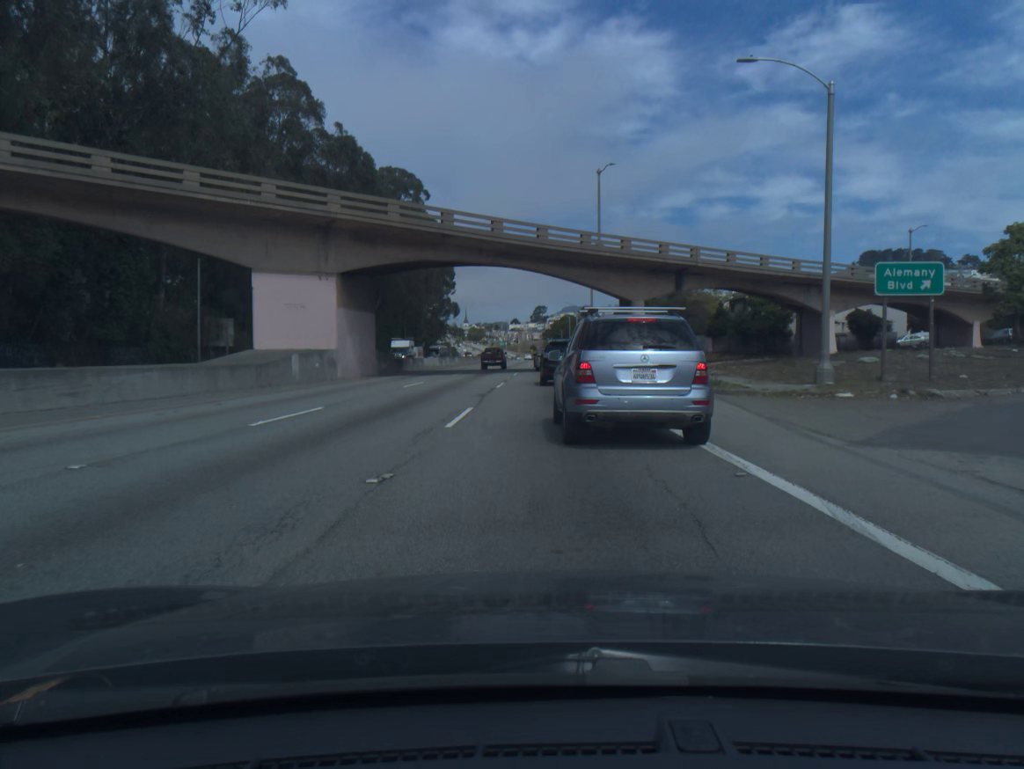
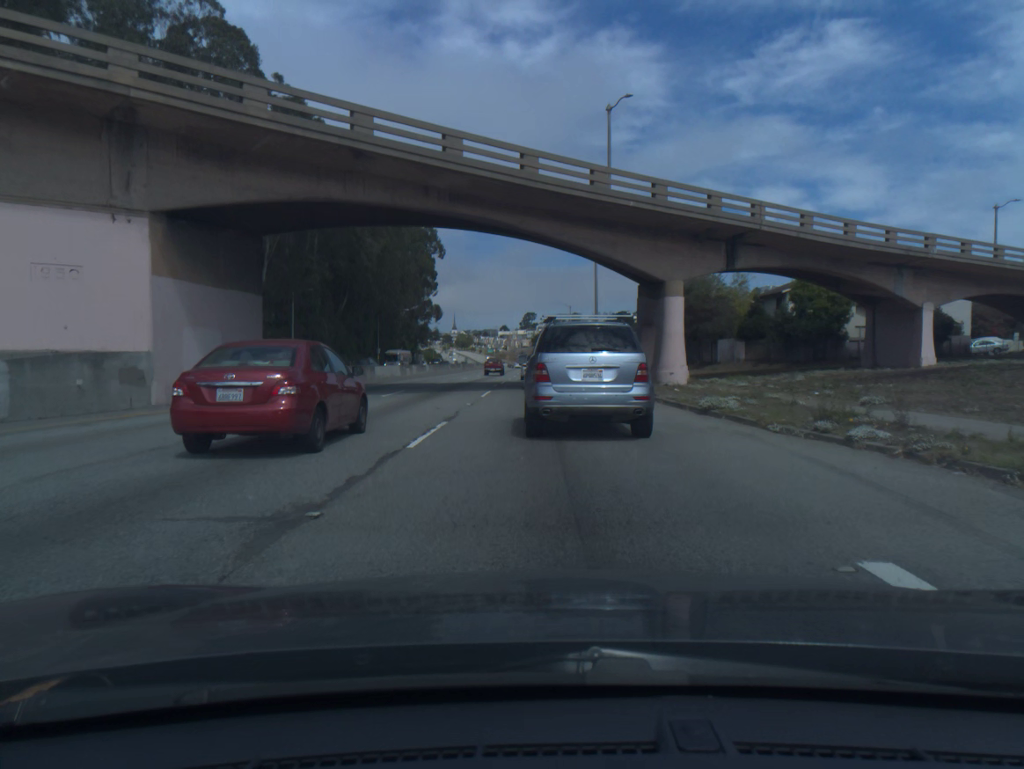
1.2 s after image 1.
(+0.2, +16.6) m; +1°
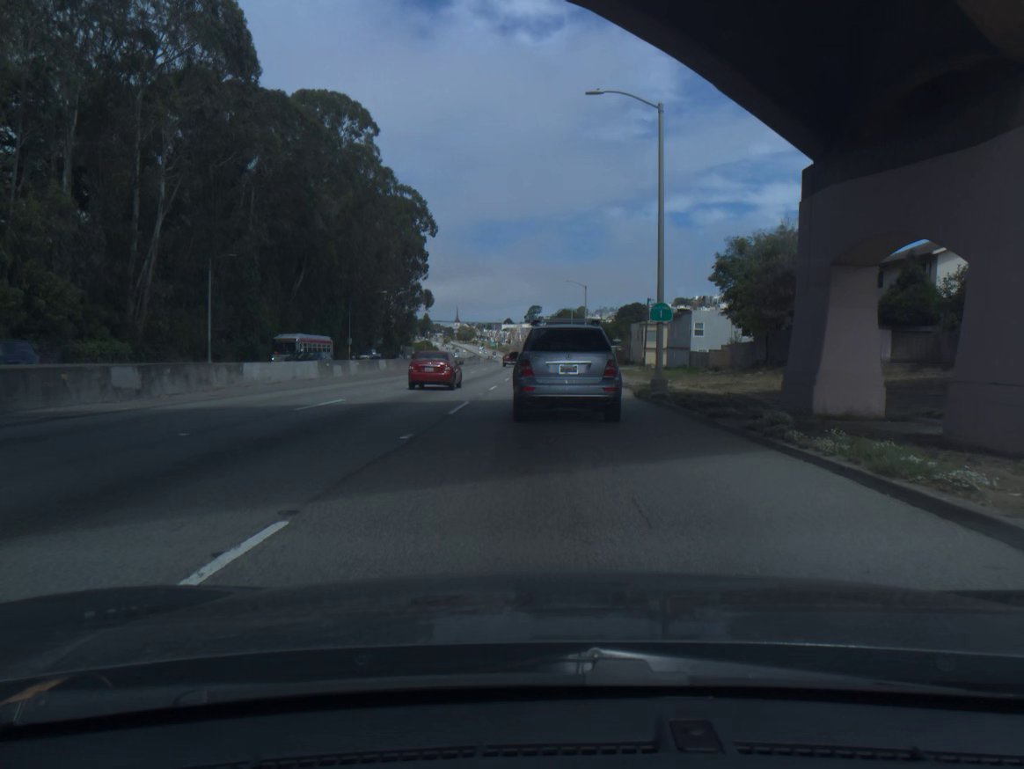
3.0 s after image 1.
(0.0, +24.3) m; 0°
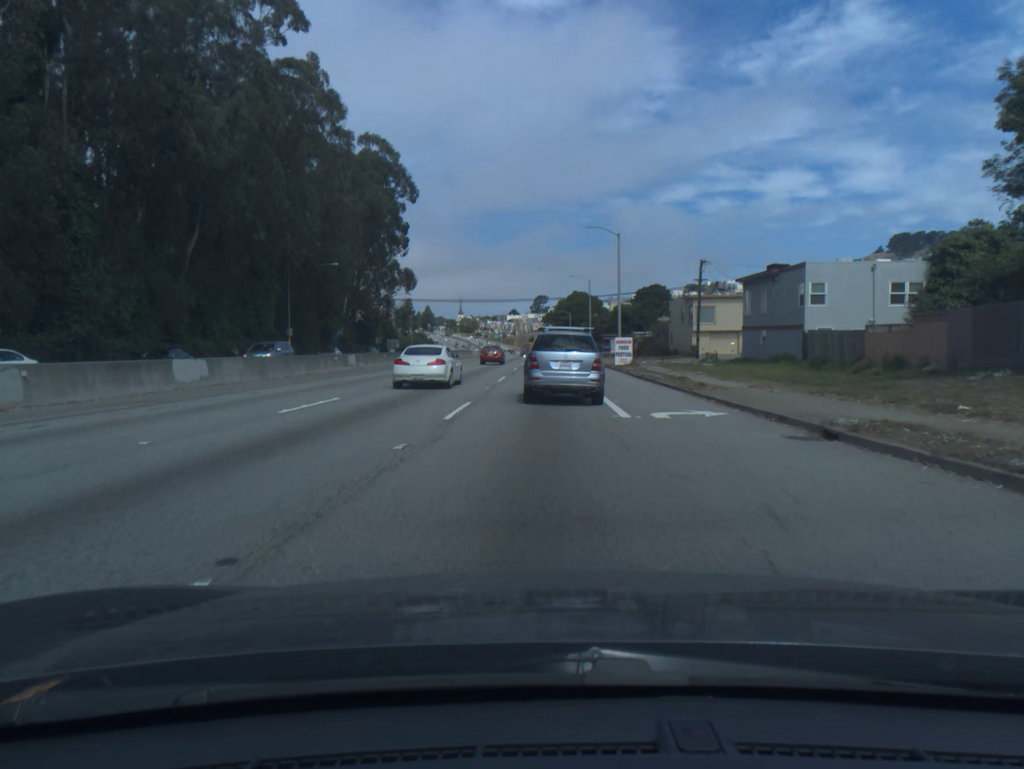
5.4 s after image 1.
(0.0, +31.2) m; 0°
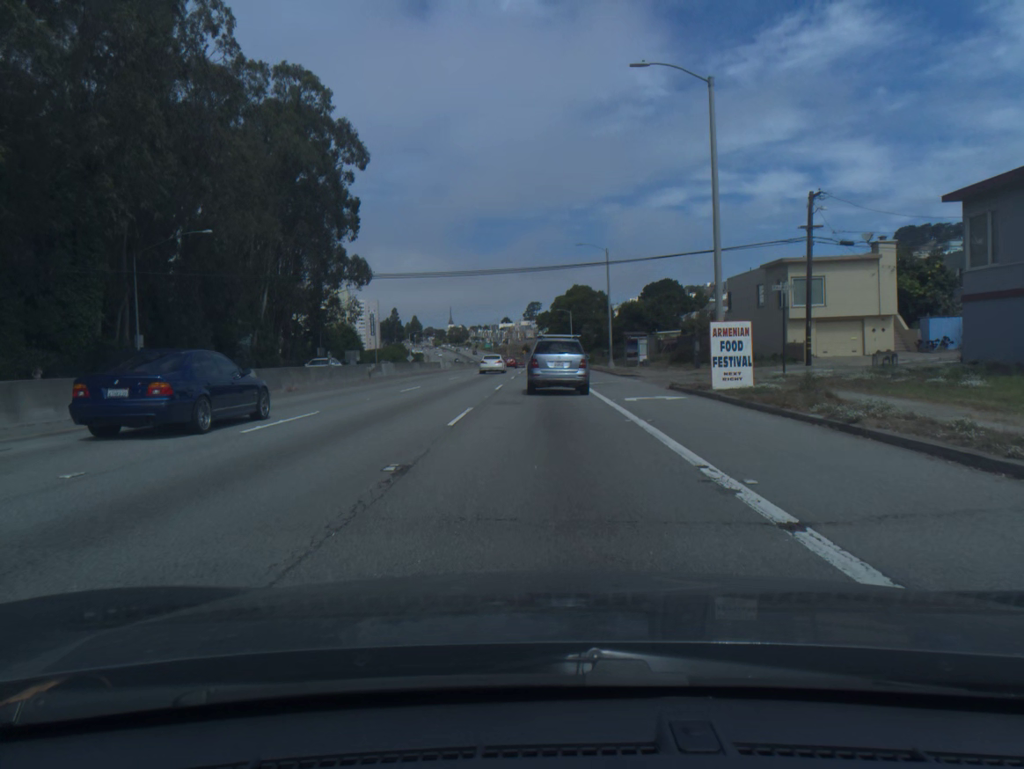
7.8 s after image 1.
(0.0, +31.4) m; +1°
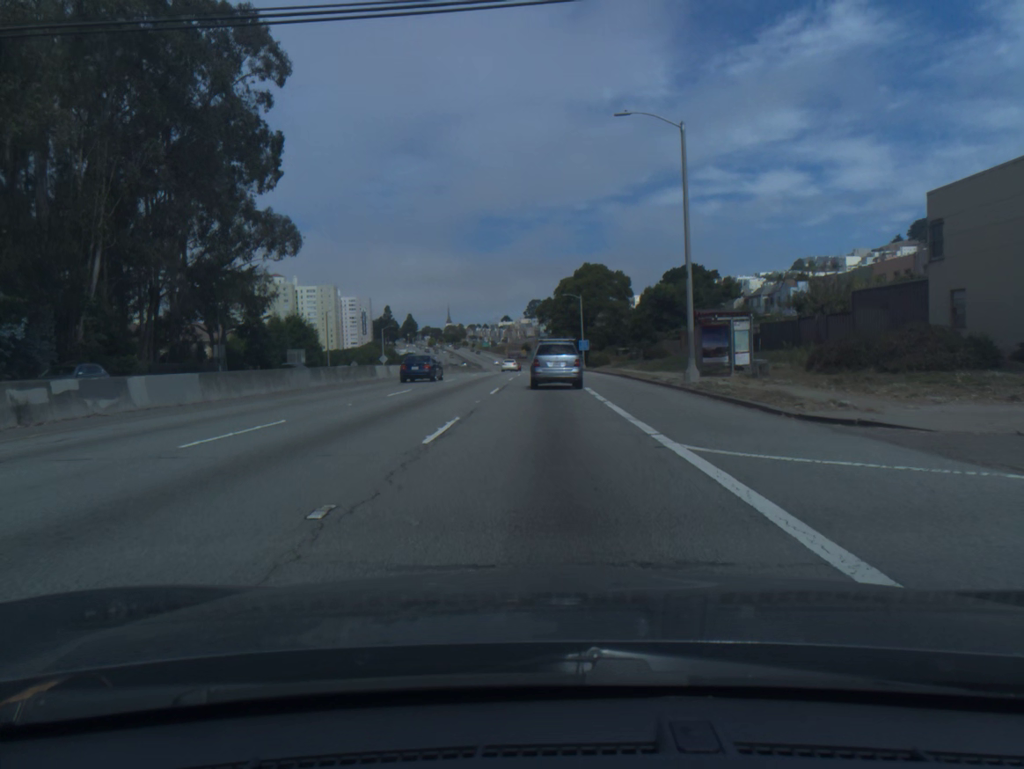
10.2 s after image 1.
(0.0, +32.1) m; 0°
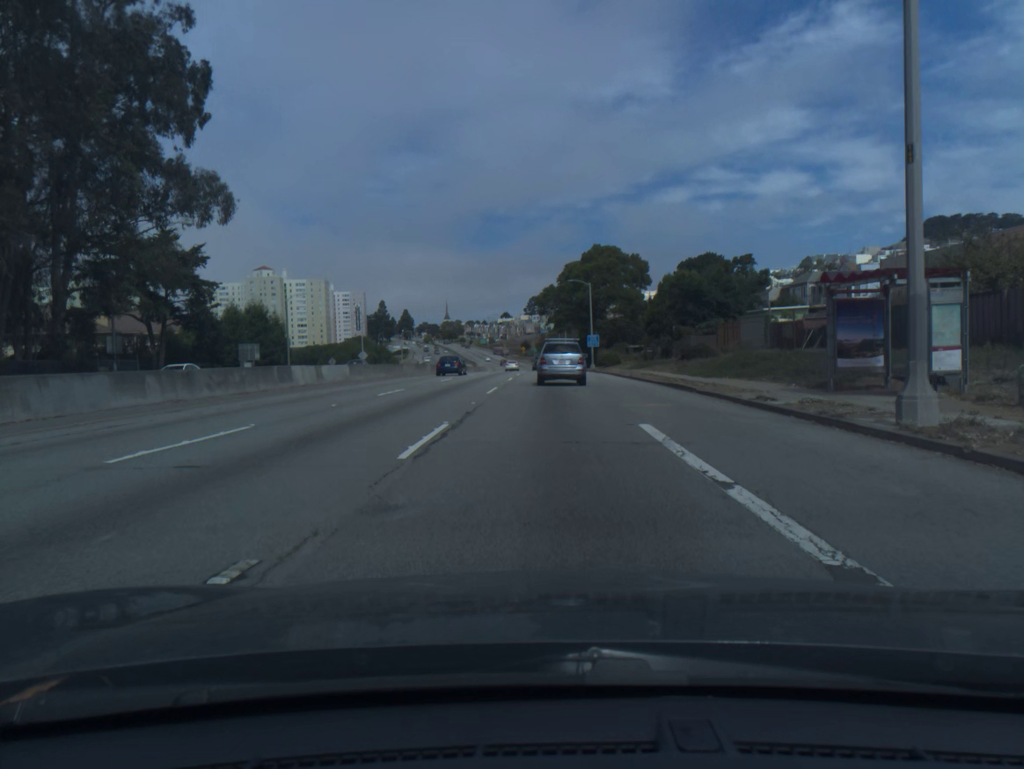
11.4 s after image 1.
(0.0, +16.6) m; 0°
